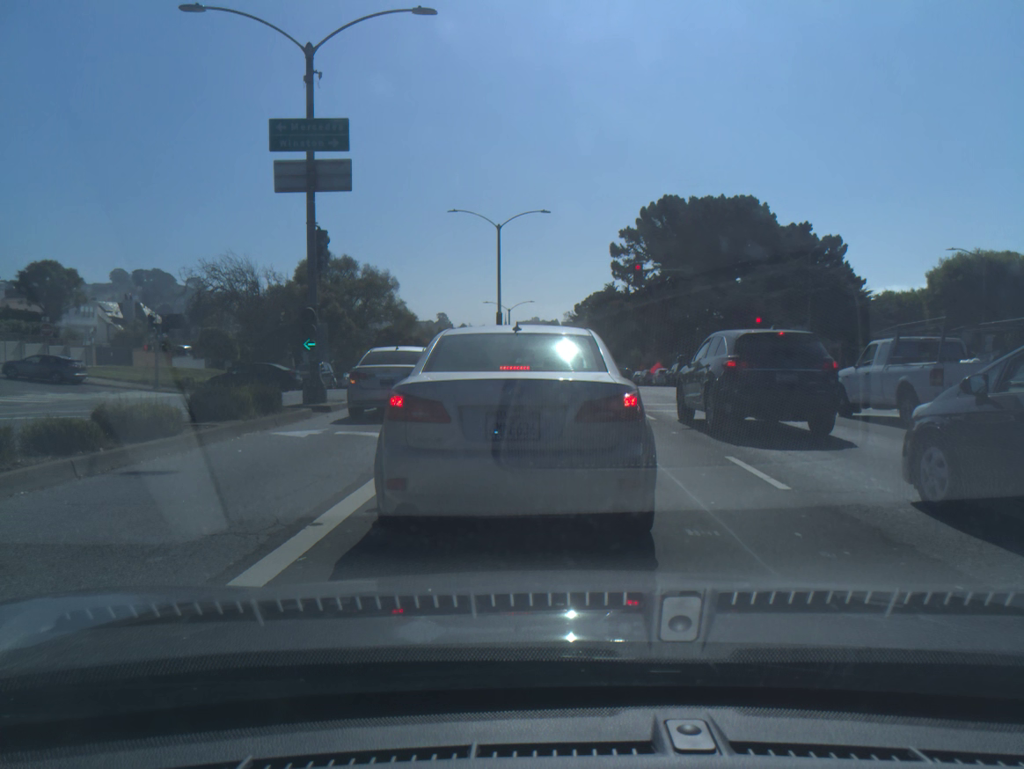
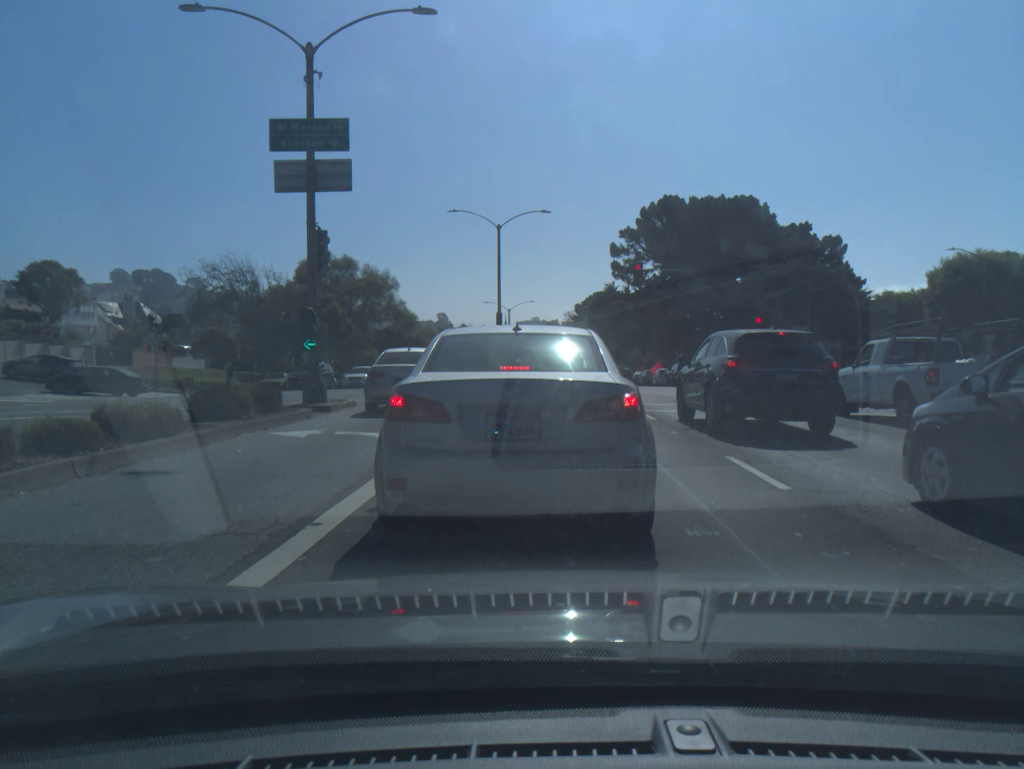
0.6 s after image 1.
(0.0, 0.0) m; 0°
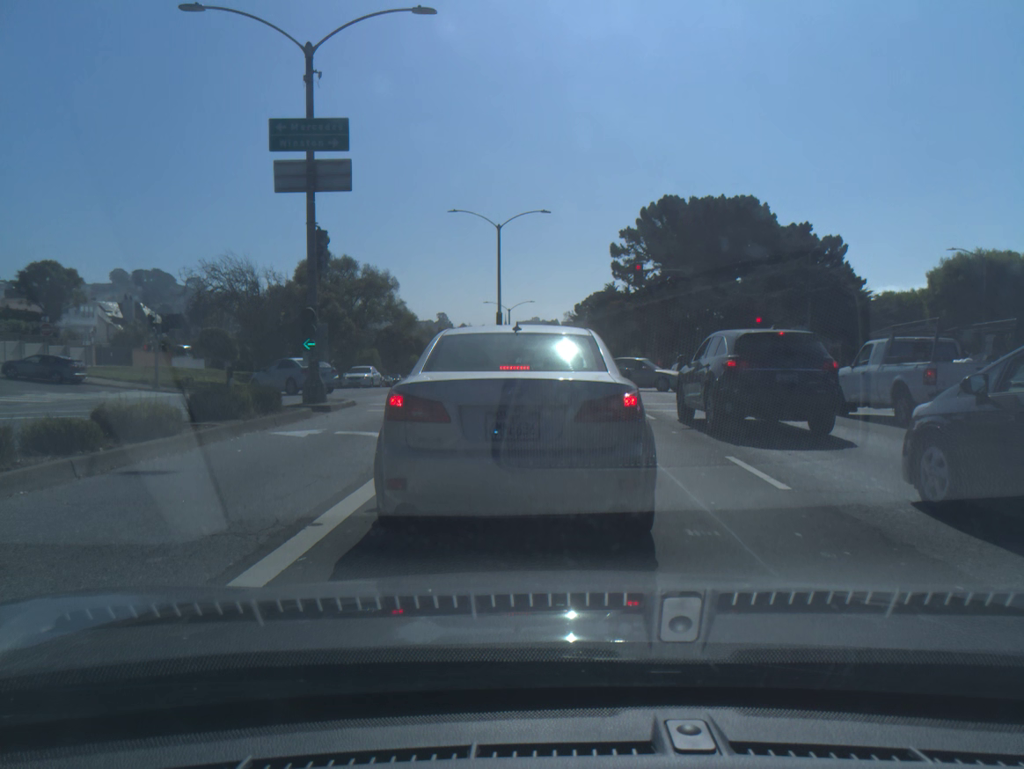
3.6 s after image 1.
(0.0, 0.0) m; 0°
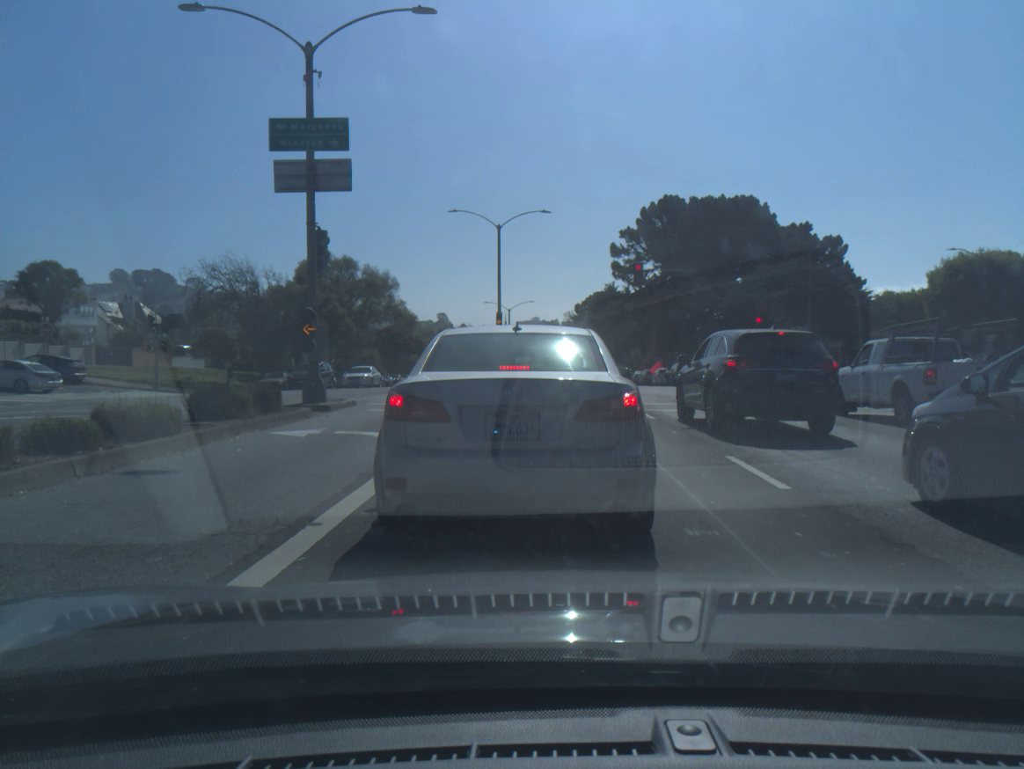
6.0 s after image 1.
(0.0, 0.0) m; 0°
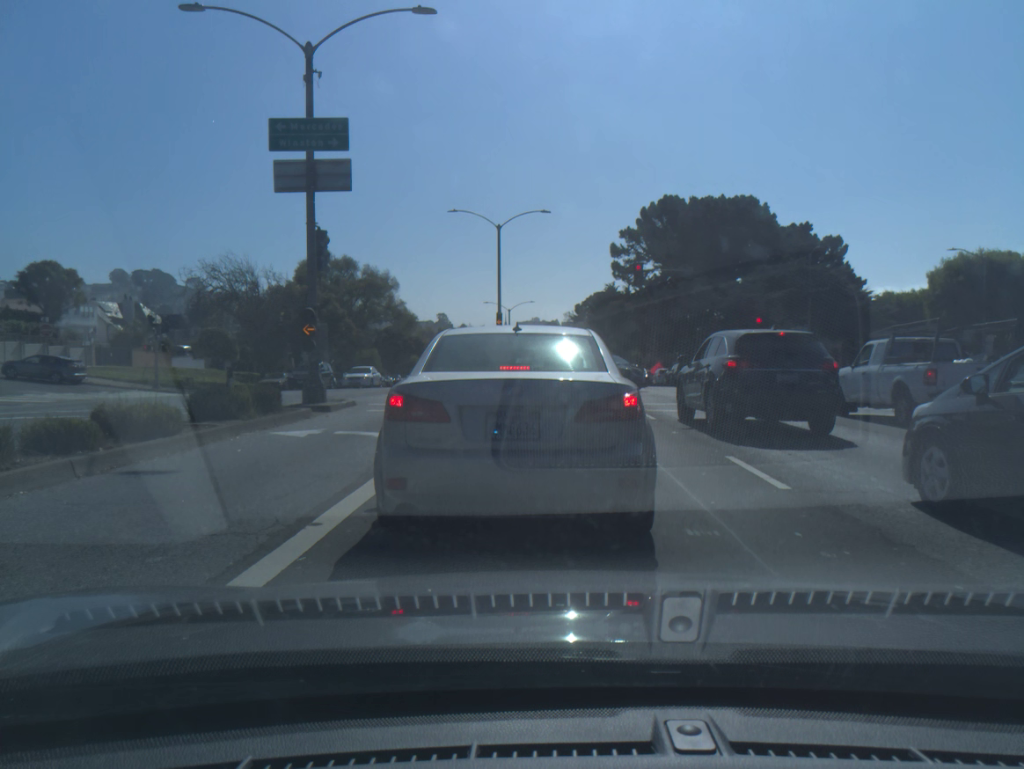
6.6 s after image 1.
(0.0, 0.0) m; 0°
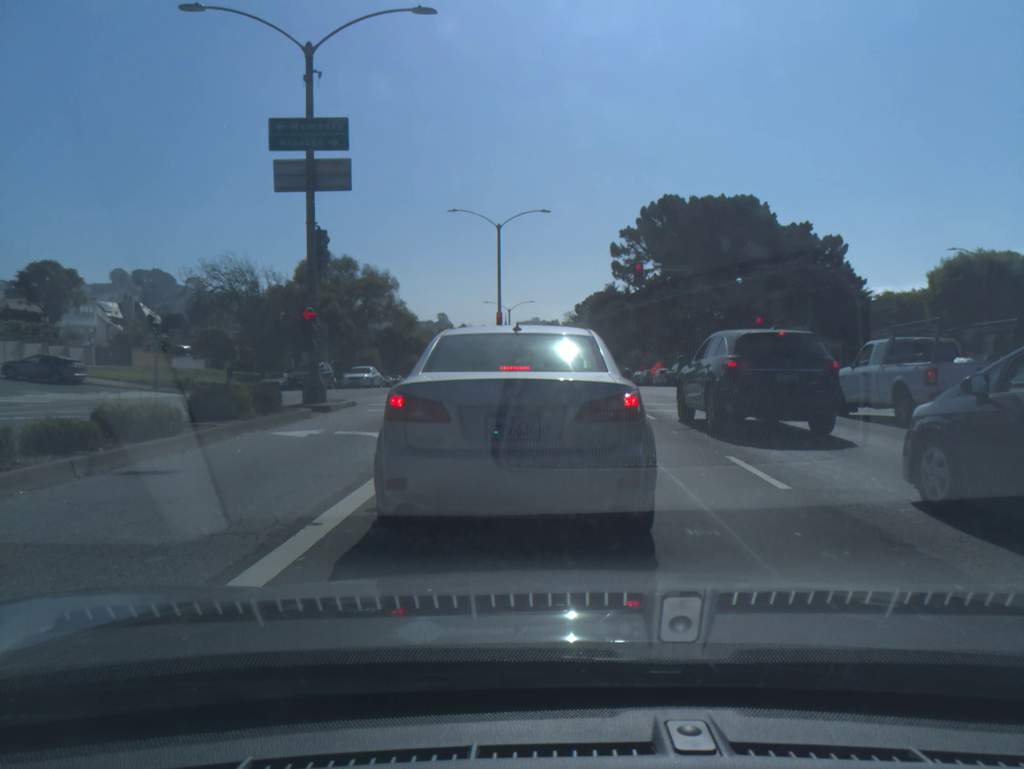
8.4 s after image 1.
(0.0, 0.0) m; 0°
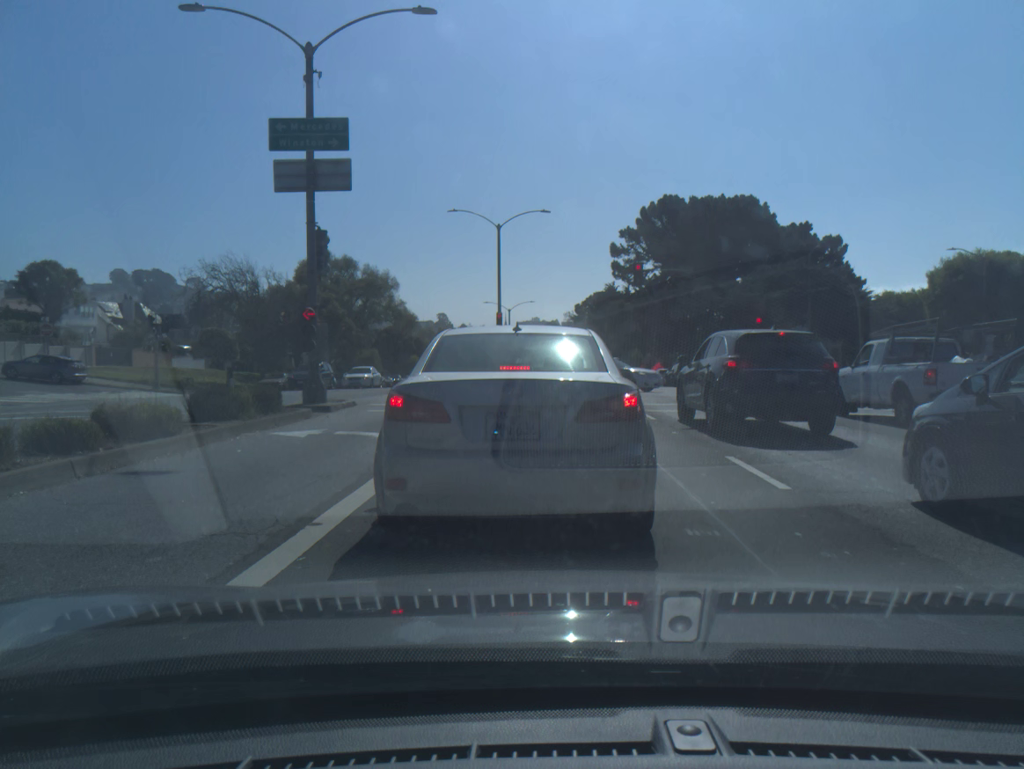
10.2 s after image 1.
(0.0, 0.0) m; 0°
